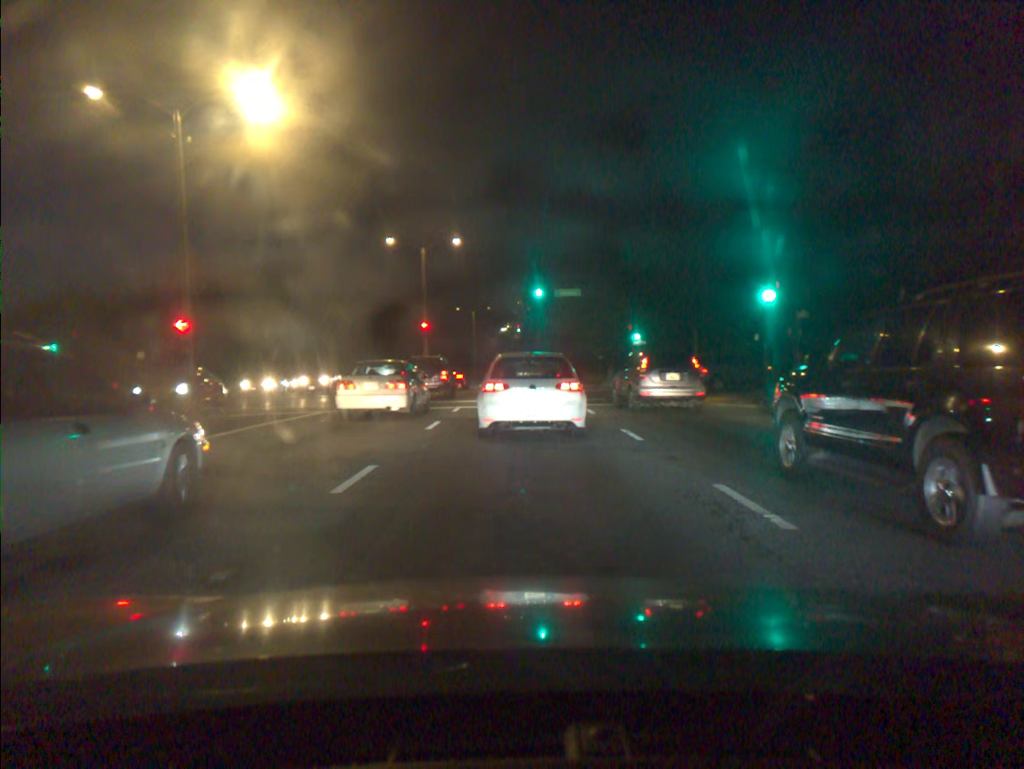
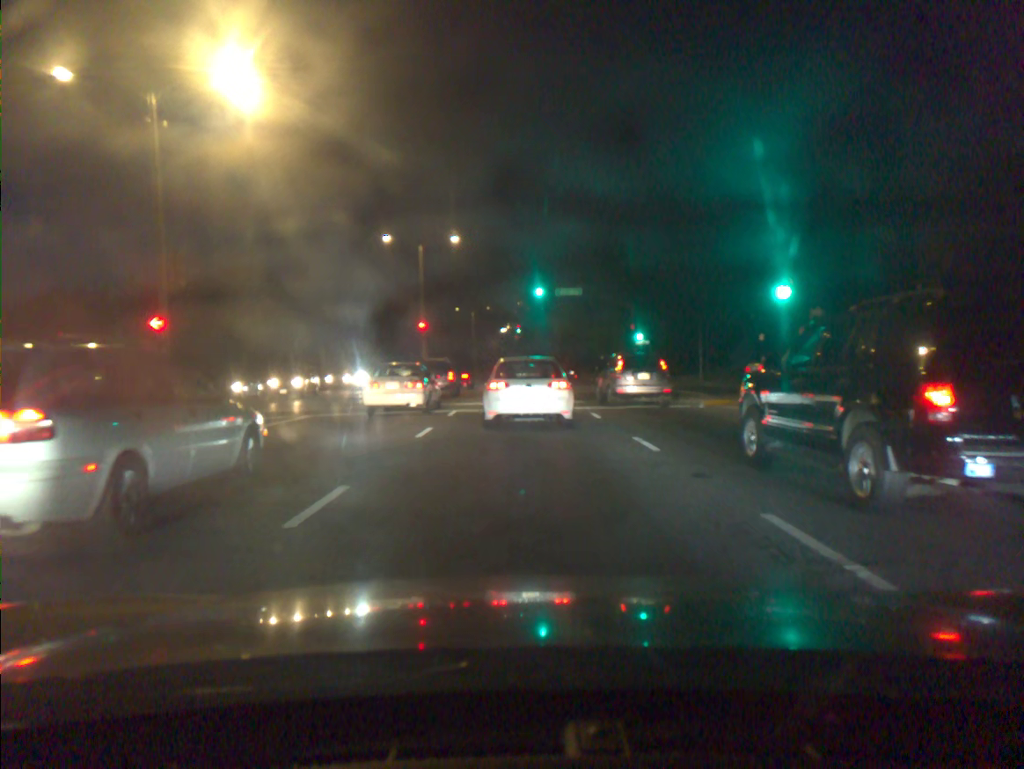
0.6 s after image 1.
(0.0, +1.5) m; 0°
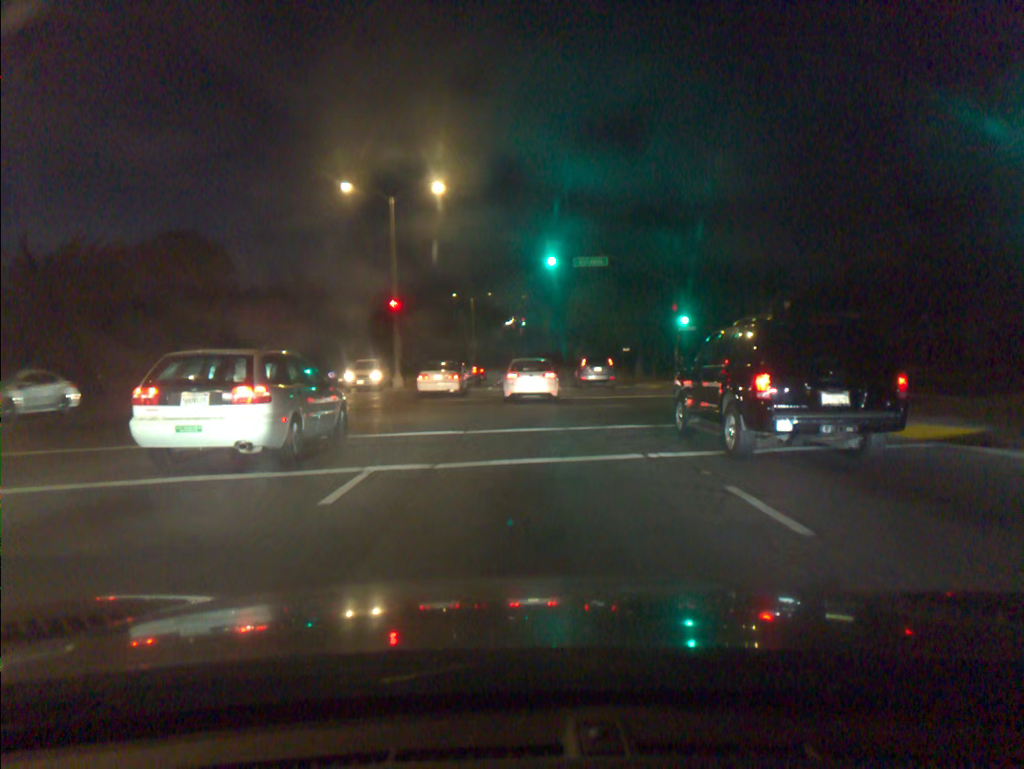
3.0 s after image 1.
(-0.1, +12.7) m; -1°
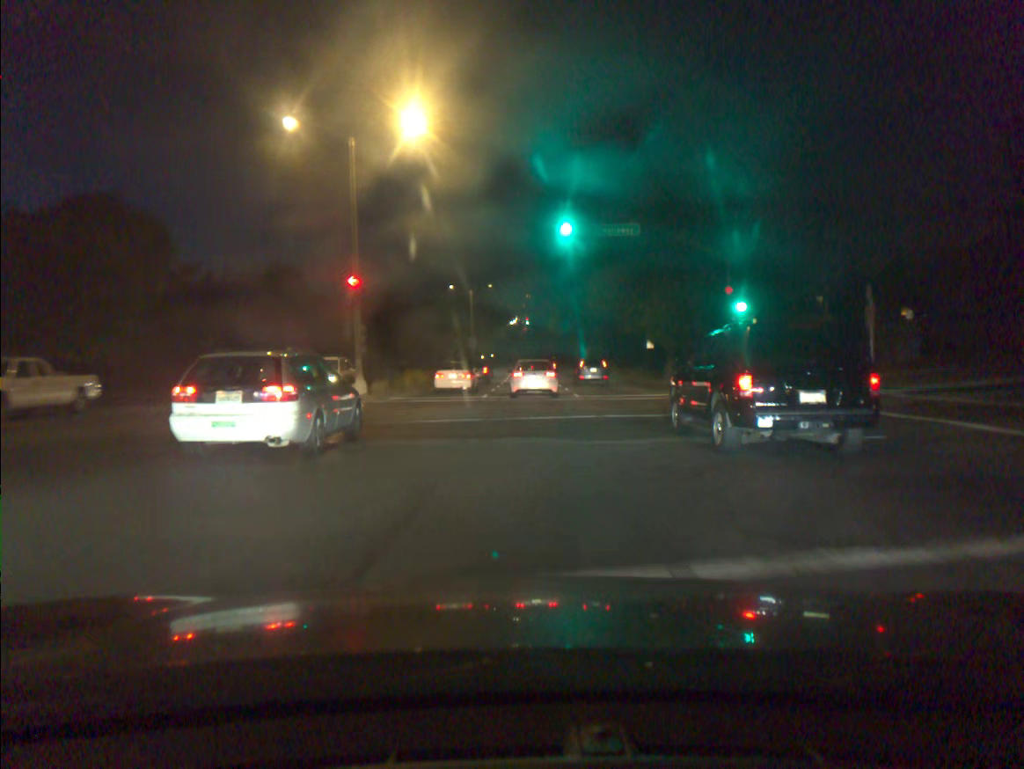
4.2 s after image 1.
(0.0, +9.8) m; 0°
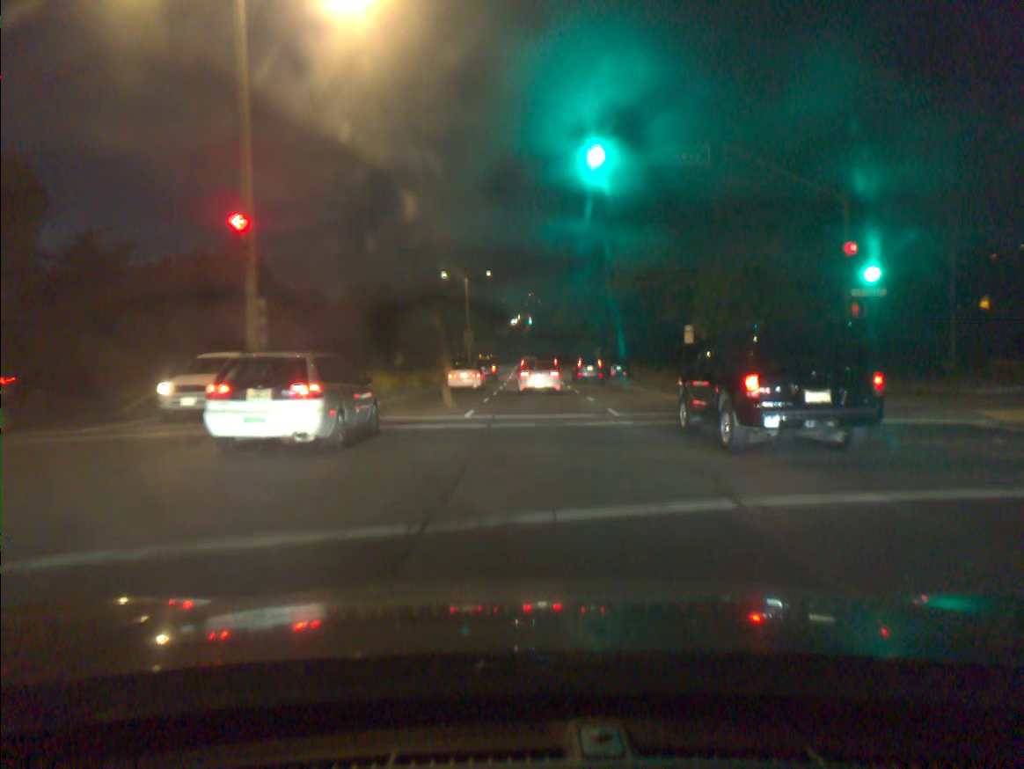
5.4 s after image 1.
(0.0, +11.3) m; 0°
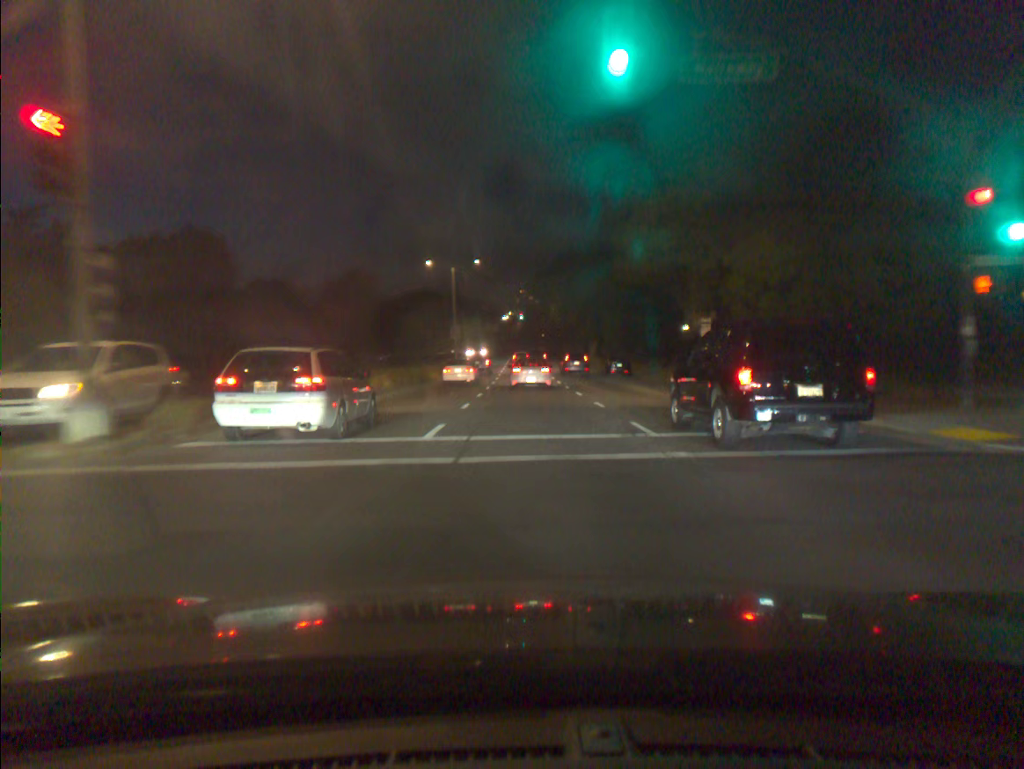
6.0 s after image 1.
(0.0, +6.2) m; +1°
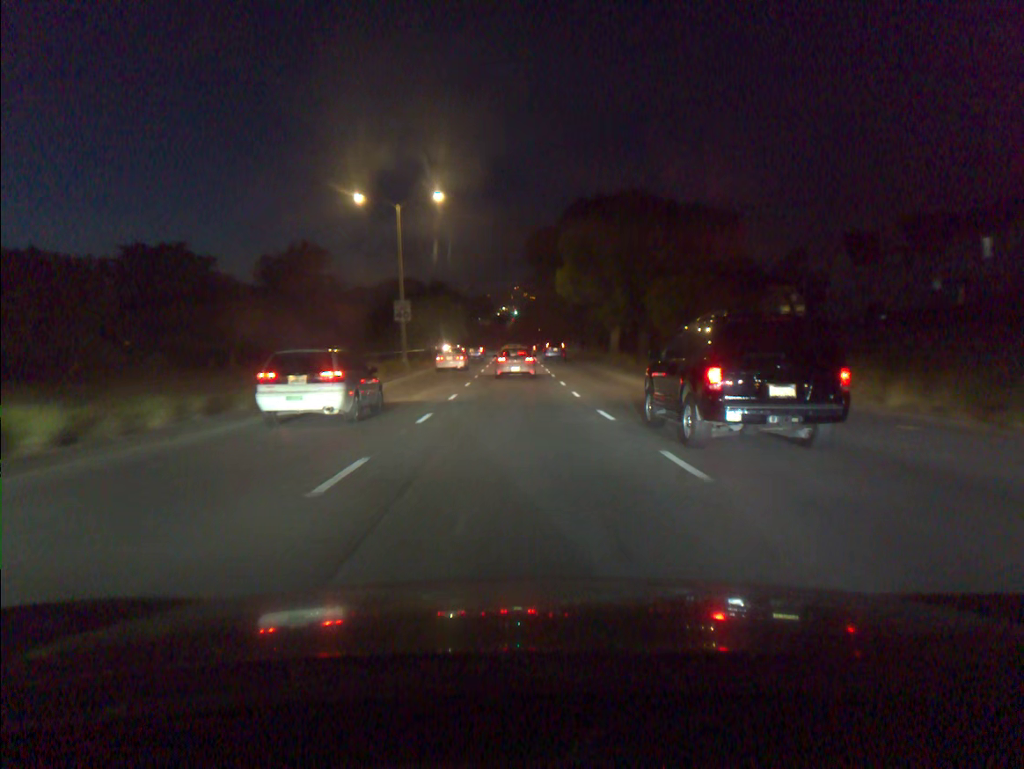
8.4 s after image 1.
(+0.3, +27.5) m; 0°
